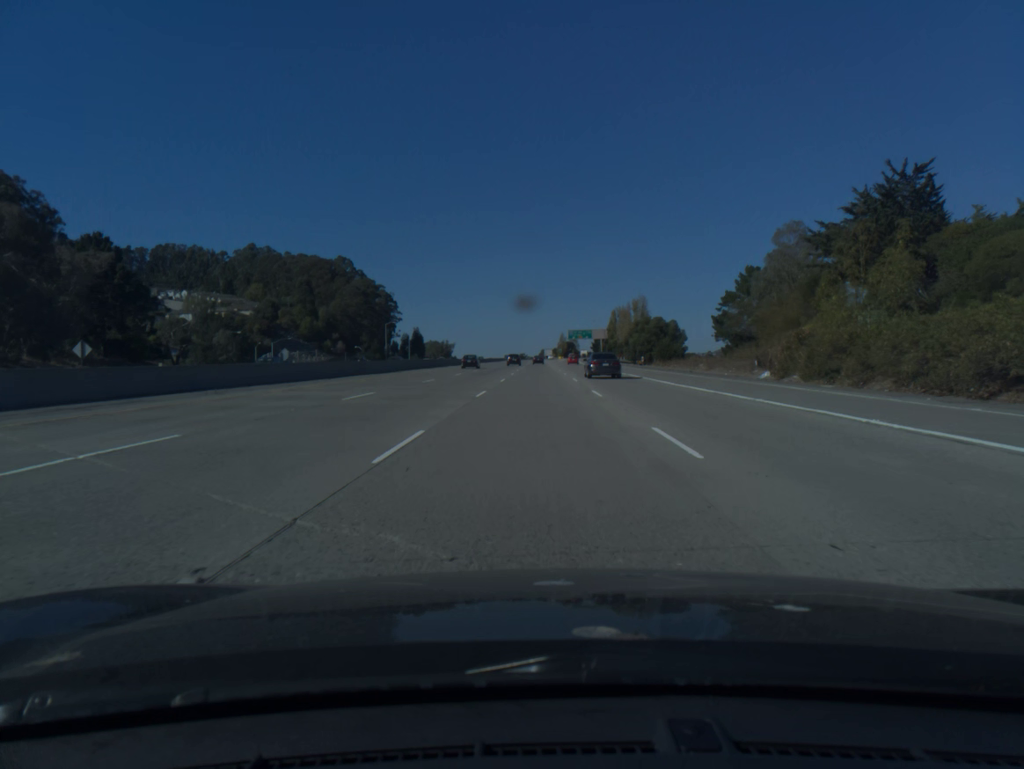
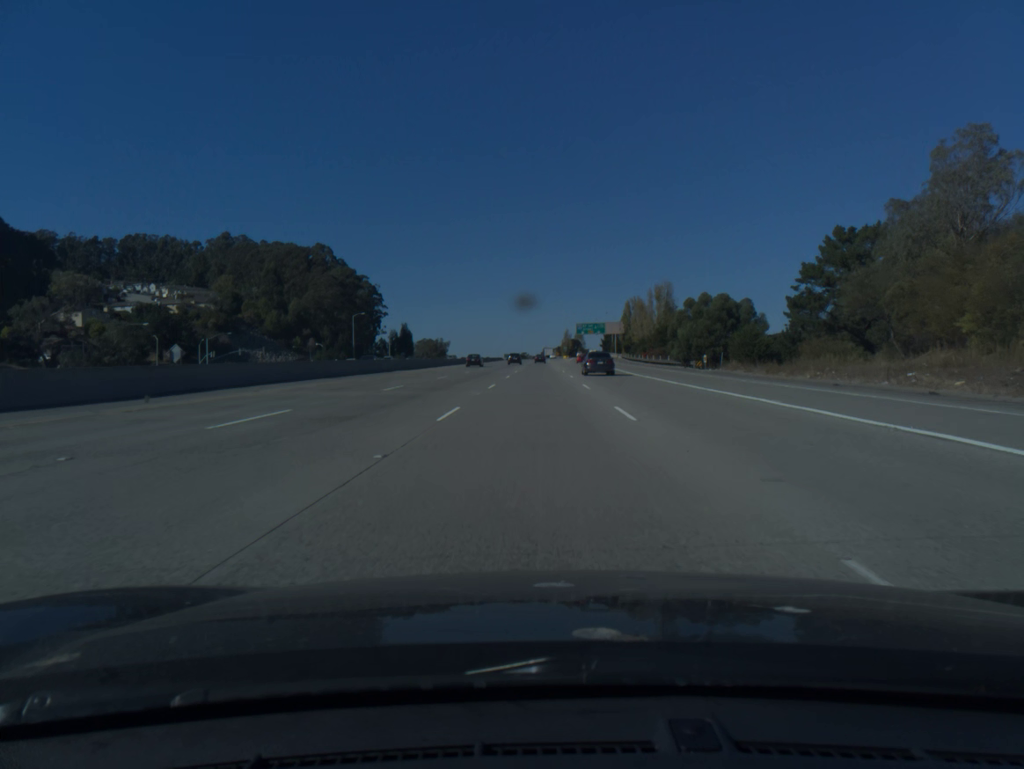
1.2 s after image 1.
(0.0, +38.2) m; 0°
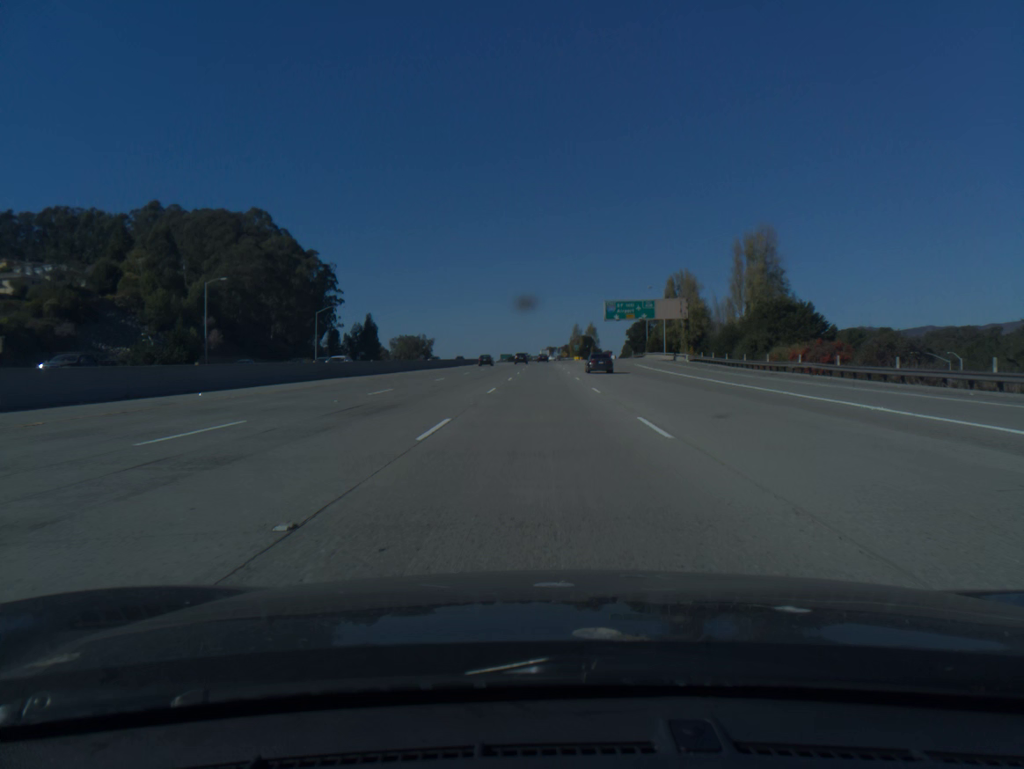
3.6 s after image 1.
(-0.2, +76.4) m; 0°
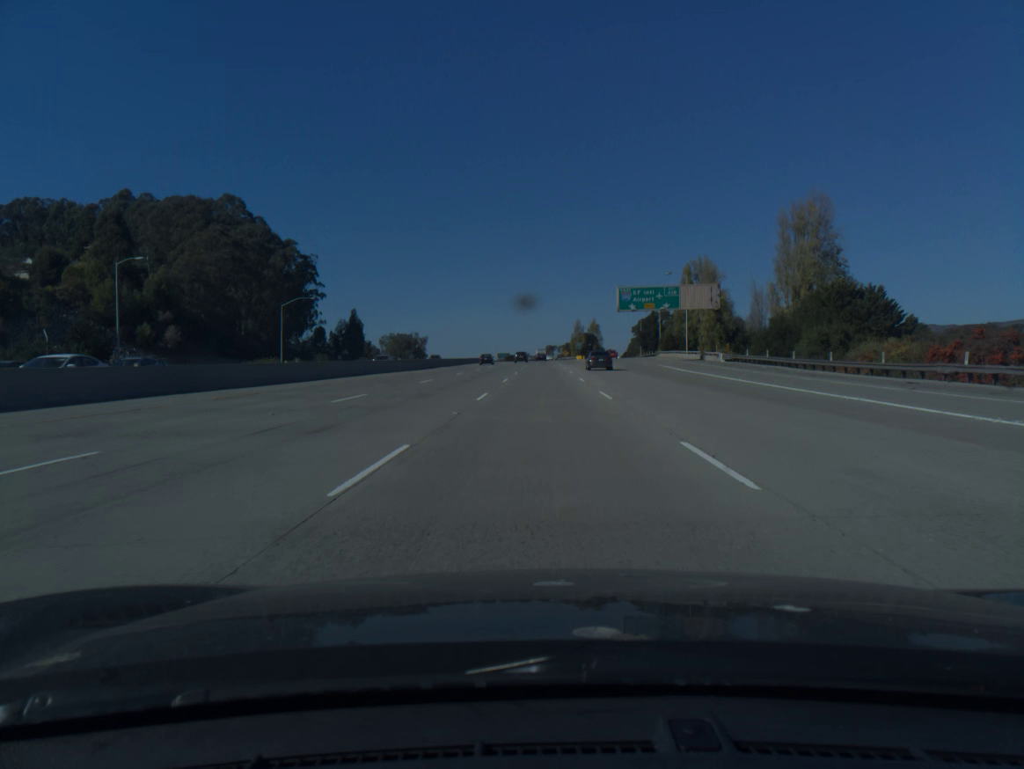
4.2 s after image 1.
(0.0, +19.1) m; 0°
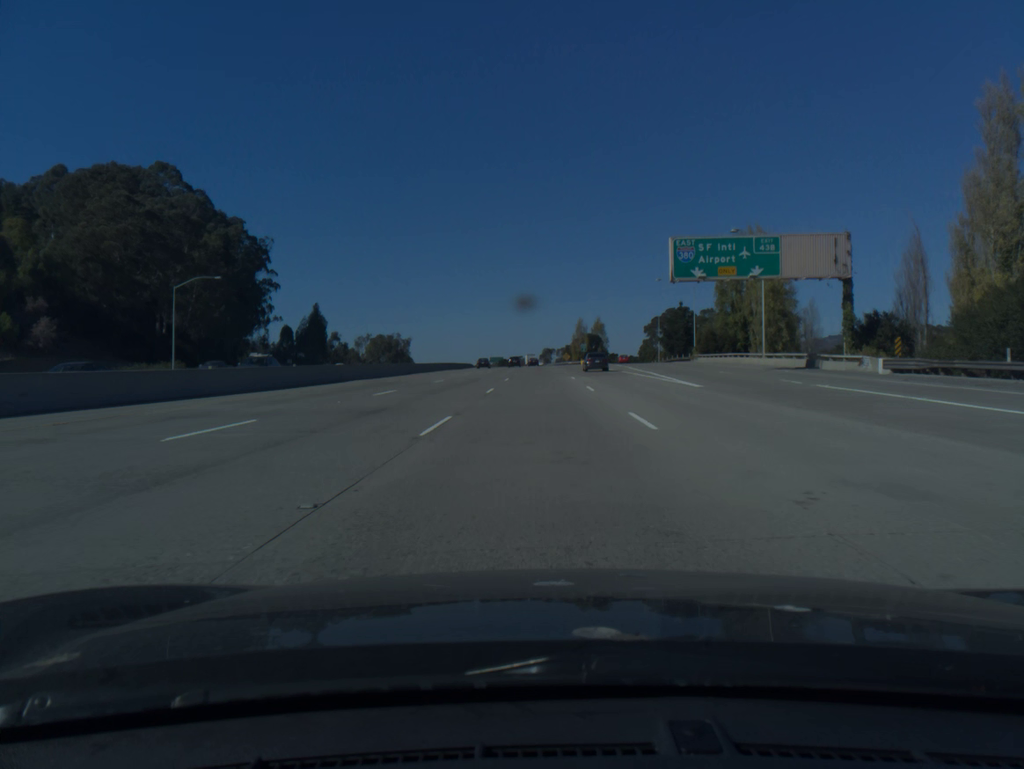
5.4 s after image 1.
(+0.1, +38.3) m; 0°
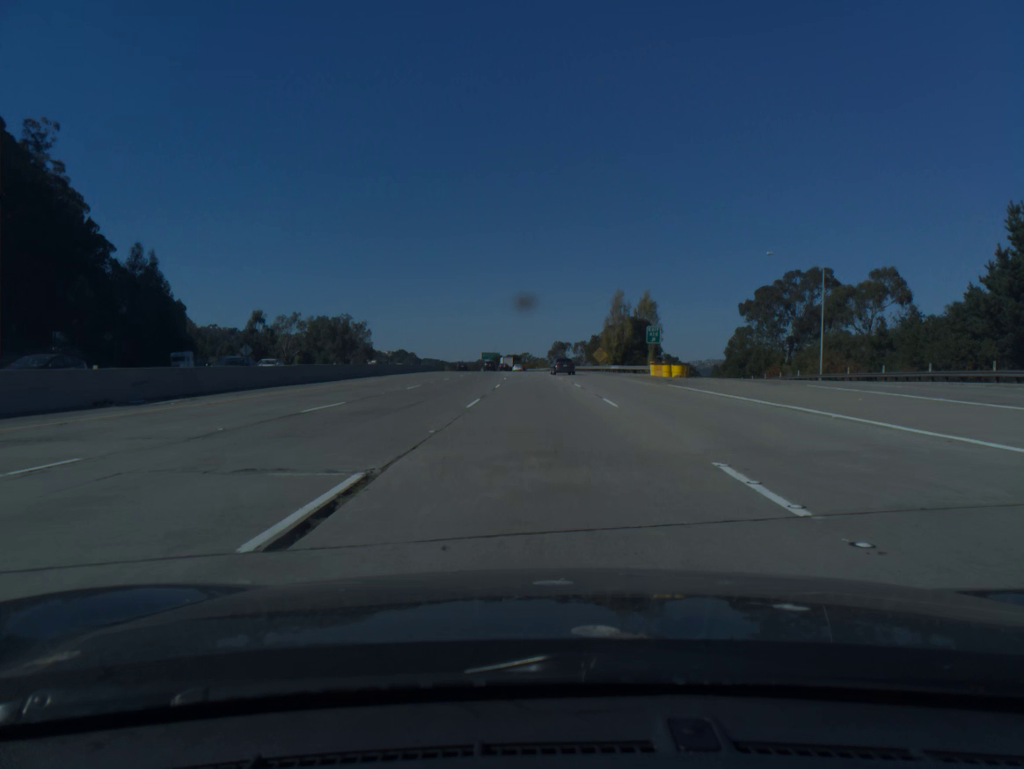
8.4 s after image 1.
(-0.2, +95.4) m; -1°
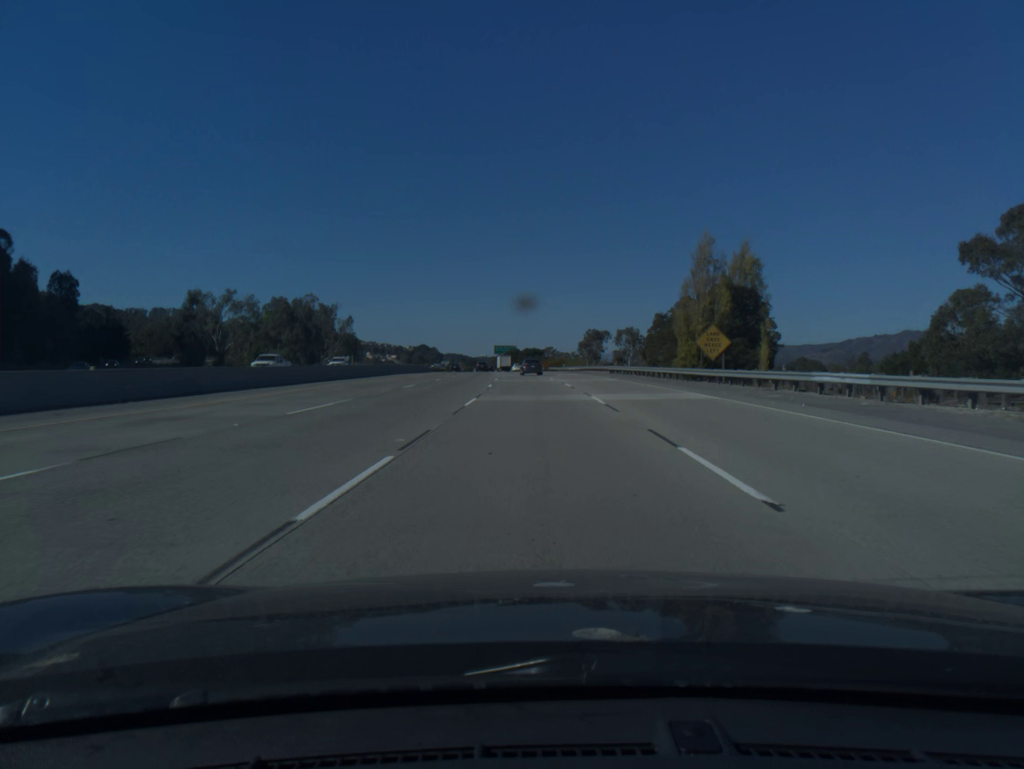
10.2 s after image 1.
(-0.7, +57.4) m; -2°
